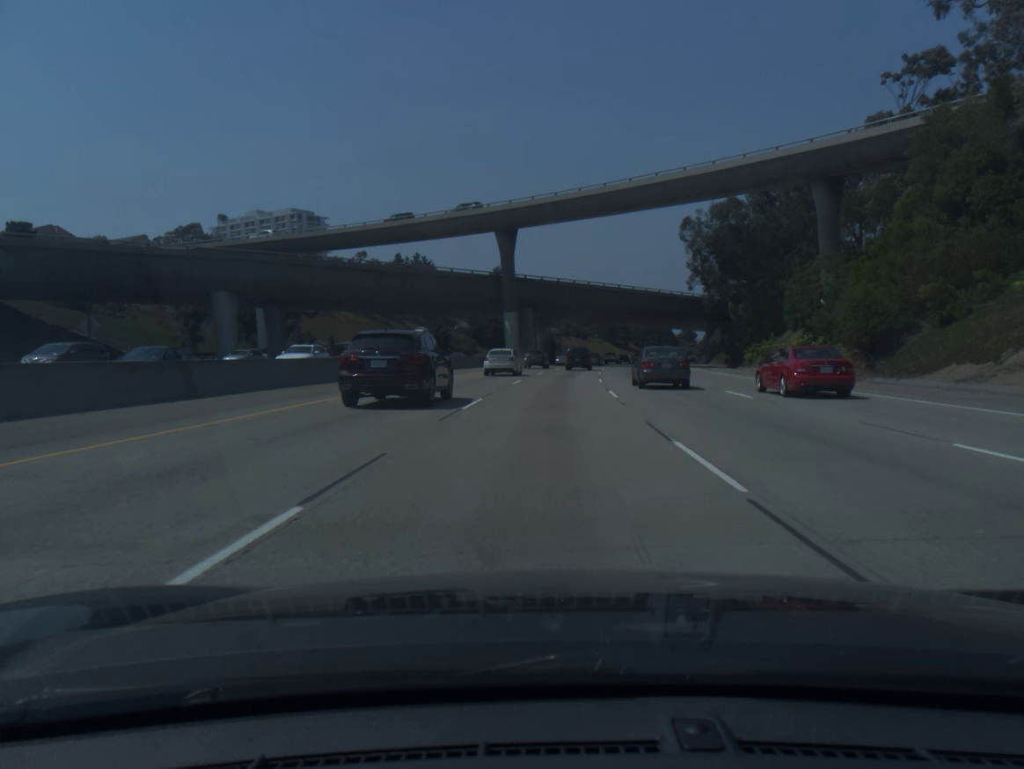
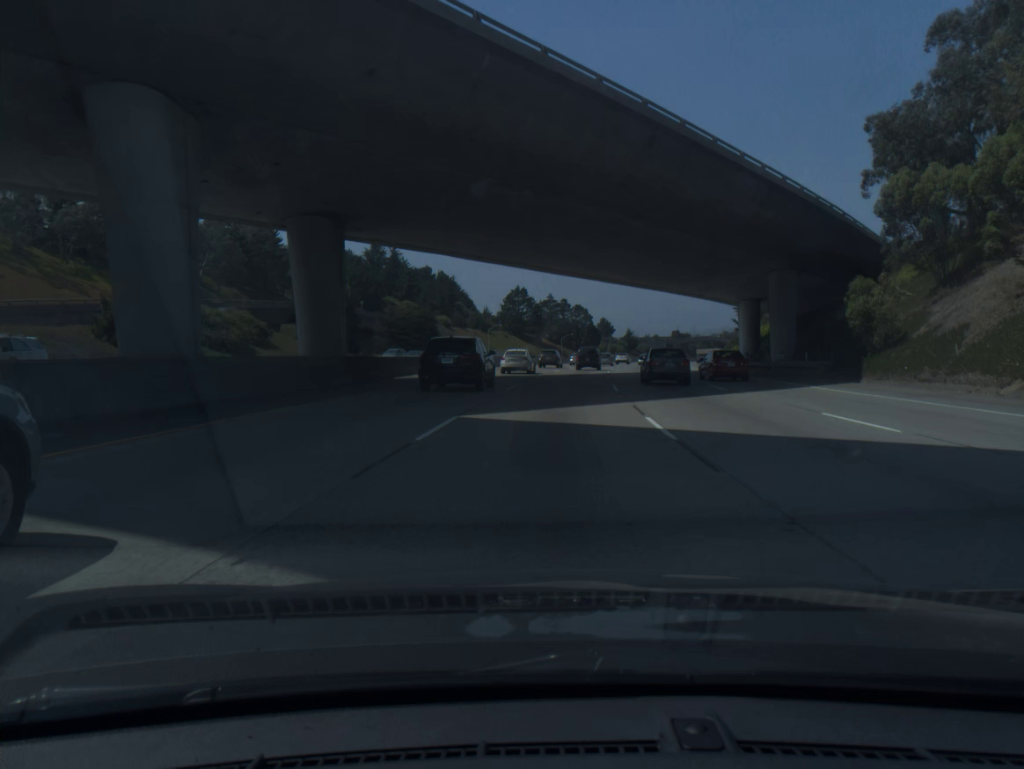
(+4.8, +79.3) m; +7°
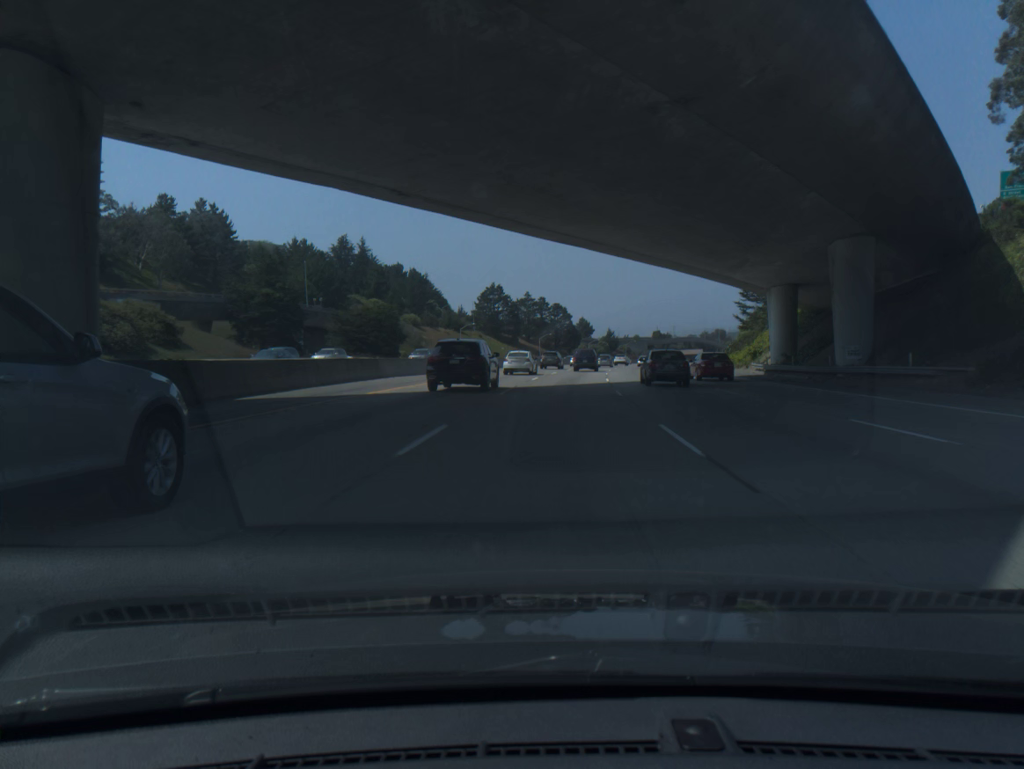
(+0.2, +16.1) m; +2°
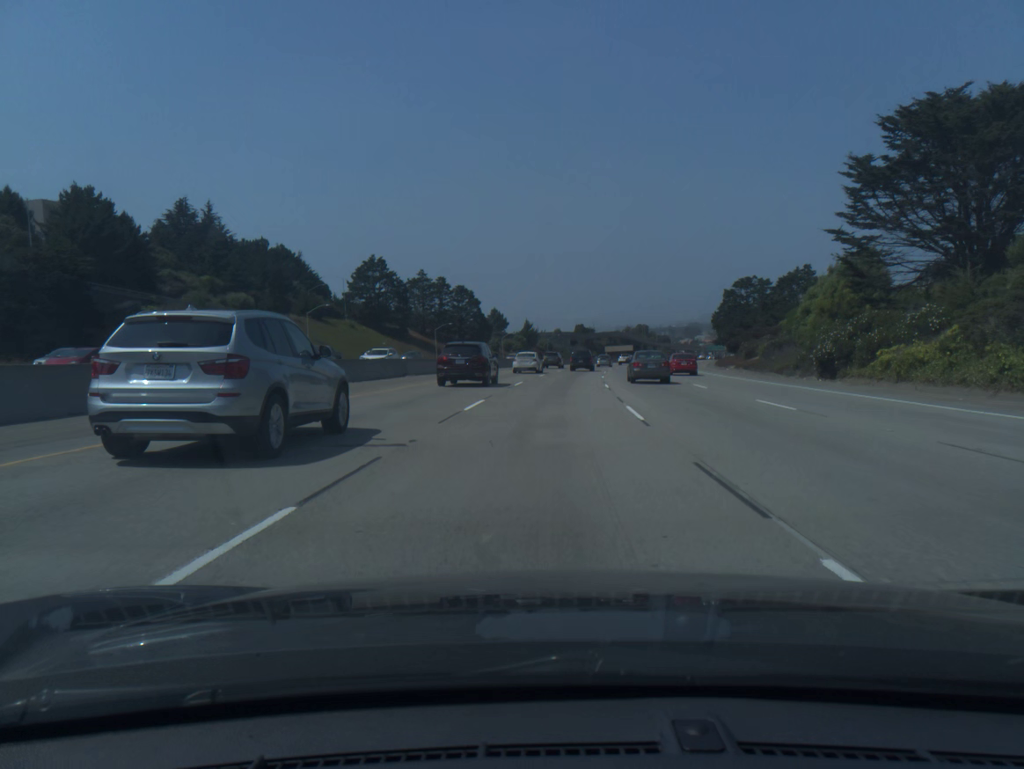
(+3.8, +64.9) m; +6°
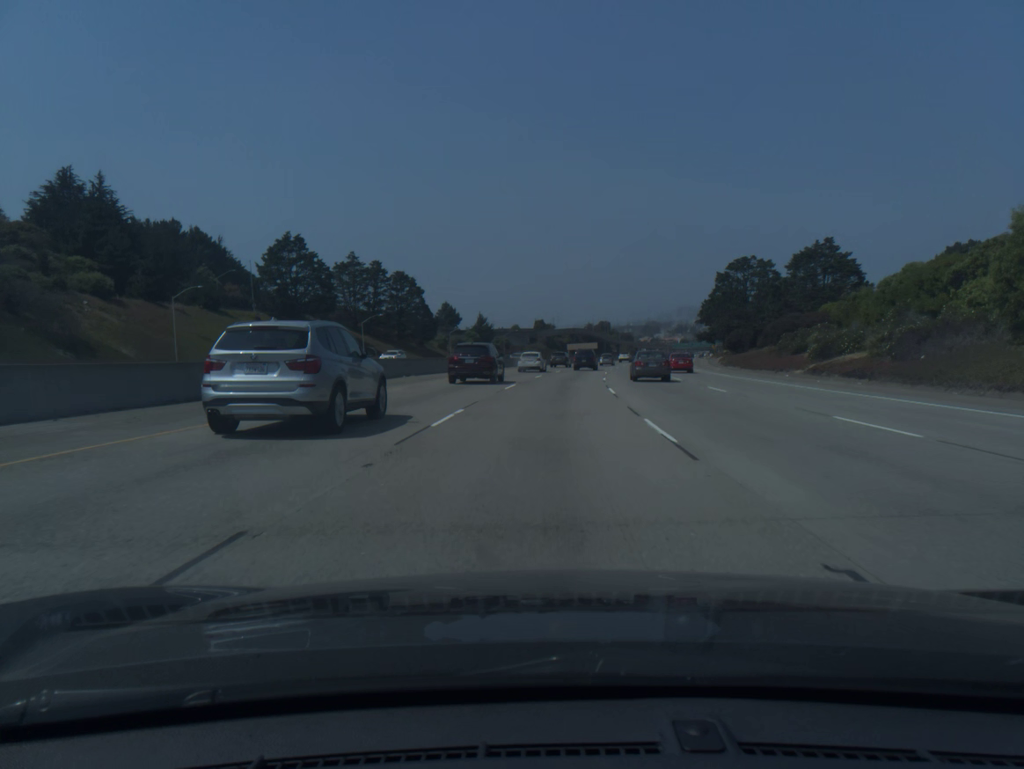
(+0.8, +32.9) m; +3°
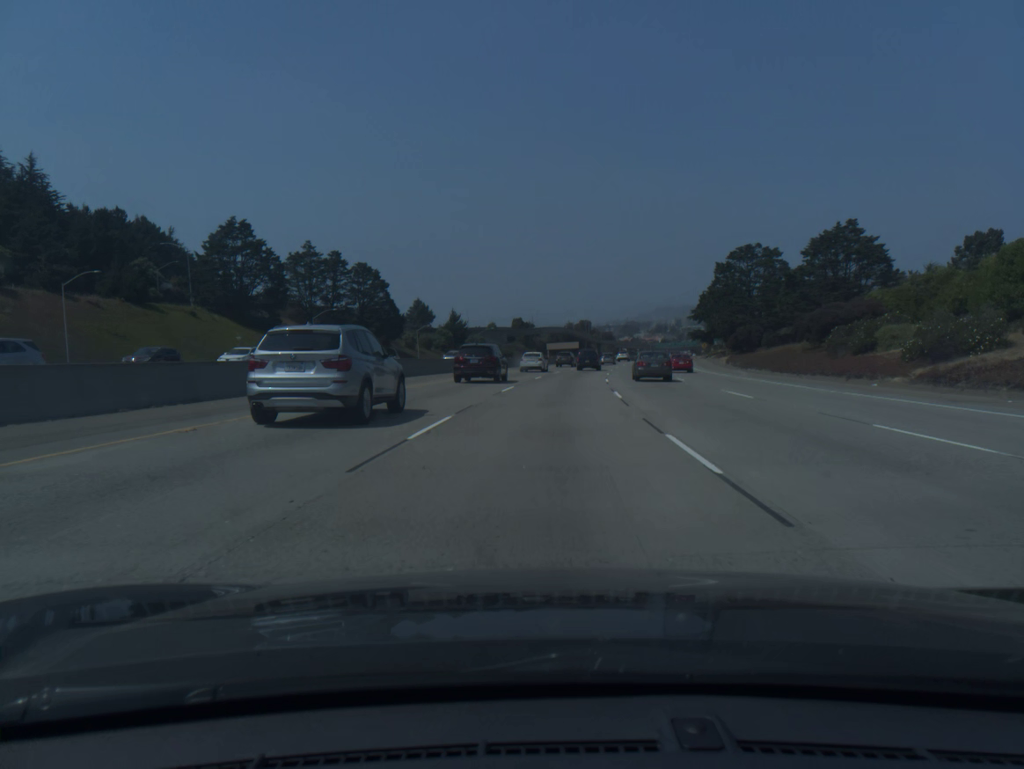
(+0.2, +16.6) m; +1°
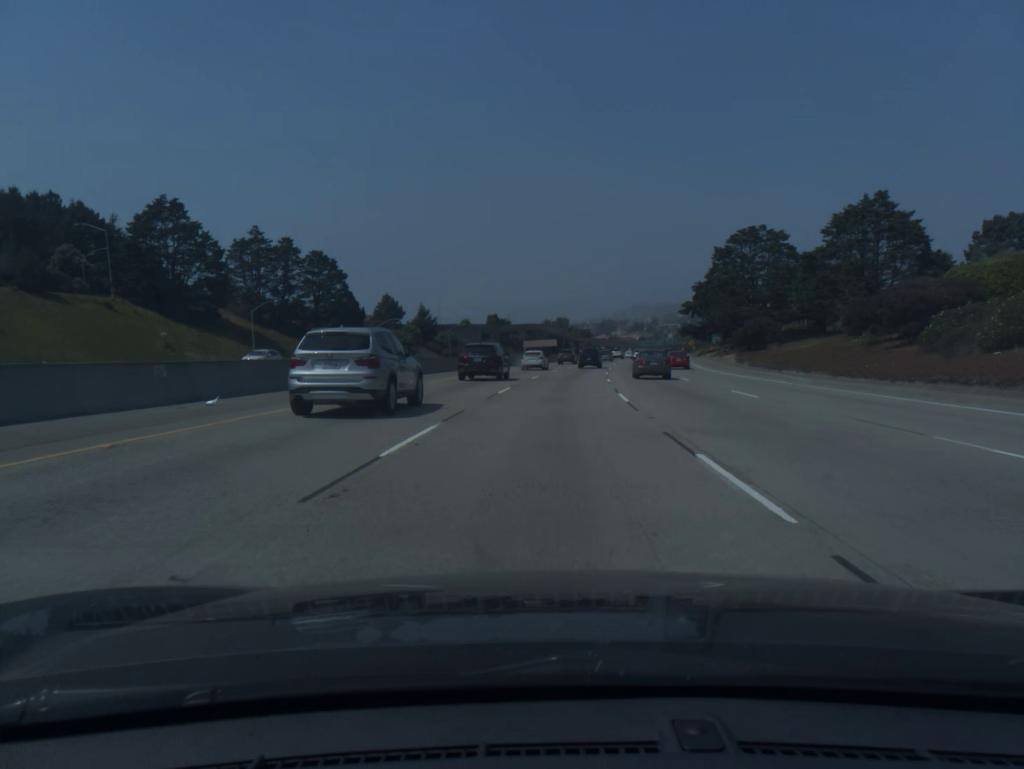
(+0.2, +16.6) m; +2°
